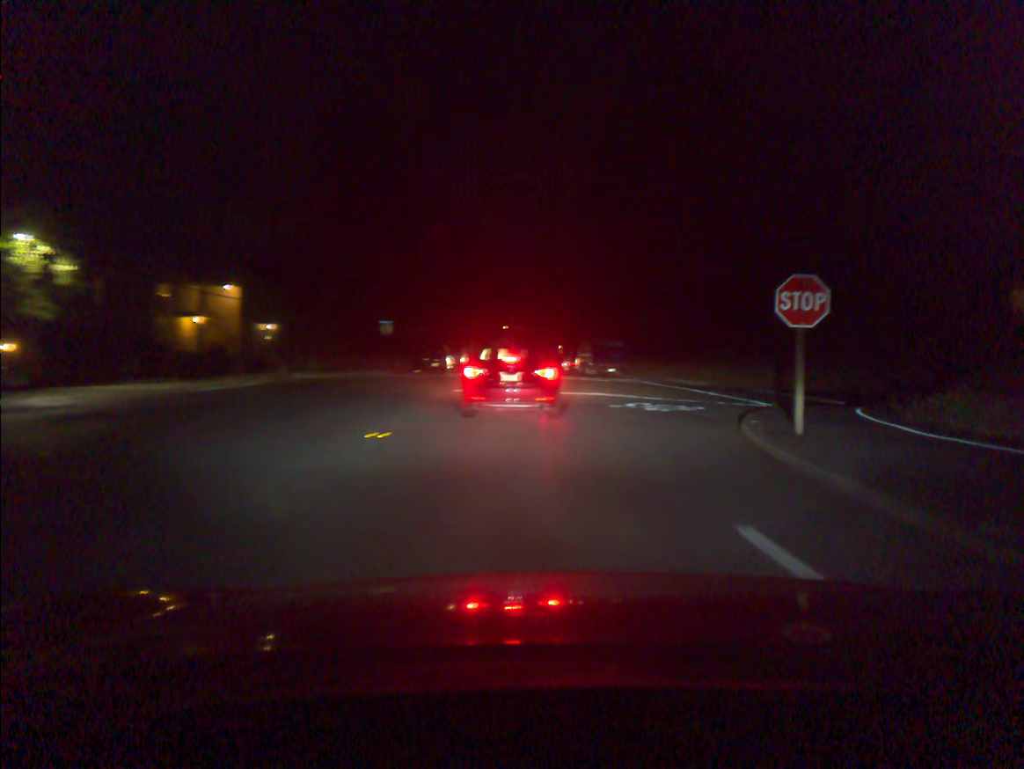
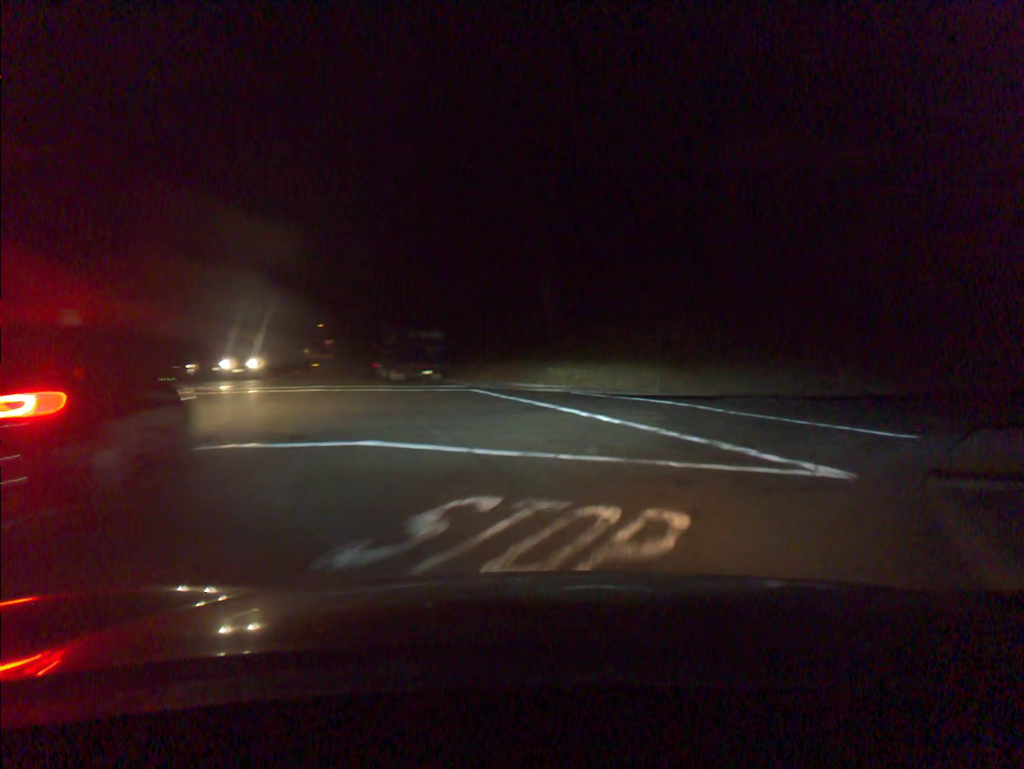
(+1.6, +15.2) m; +13°
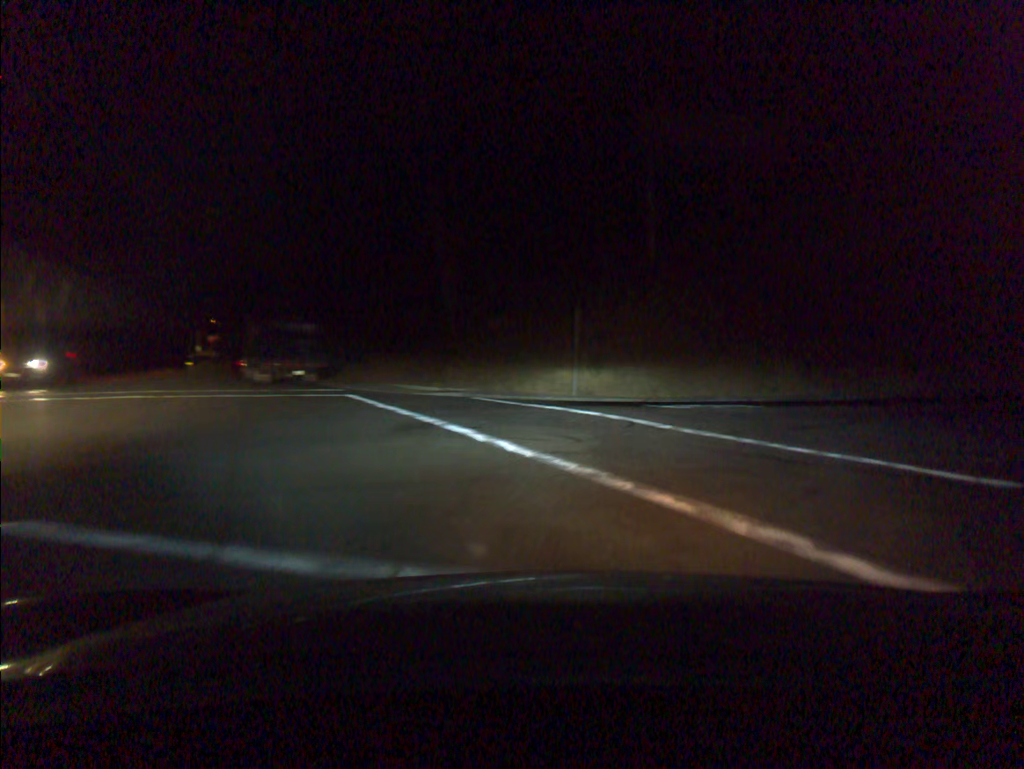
(+0.3, +5.2) m; +7°
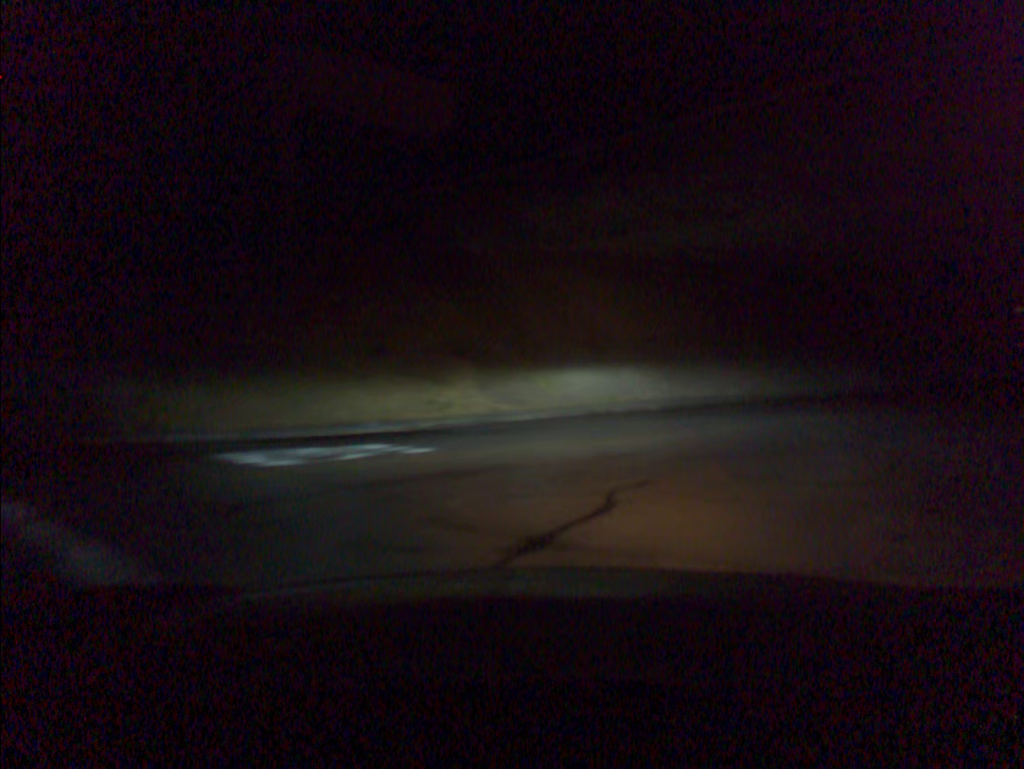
(+1.9, +8.4) m; +26°
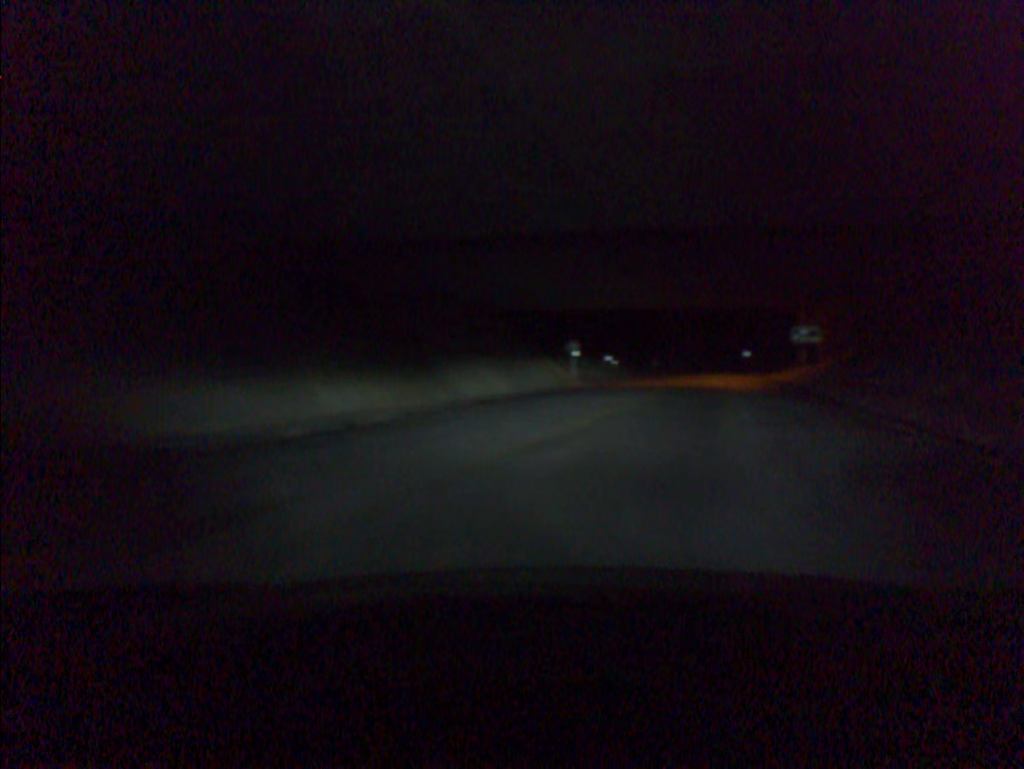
(+3.9, +11.9) m; +31°
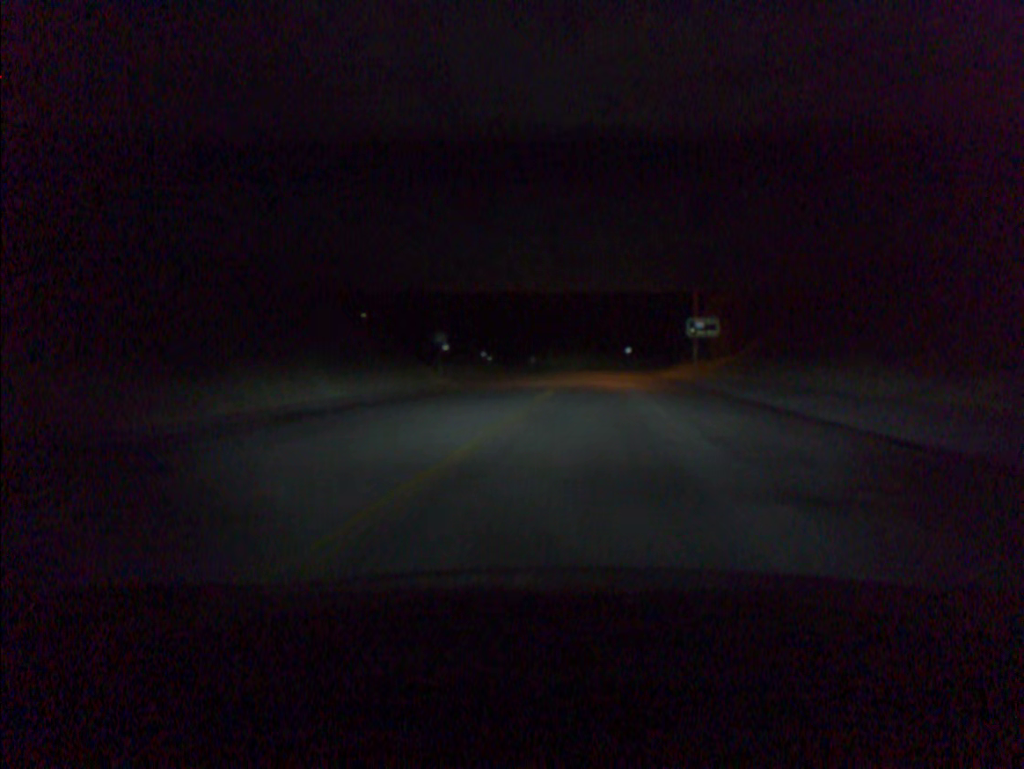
(+0.7, +9.0) m; +7°
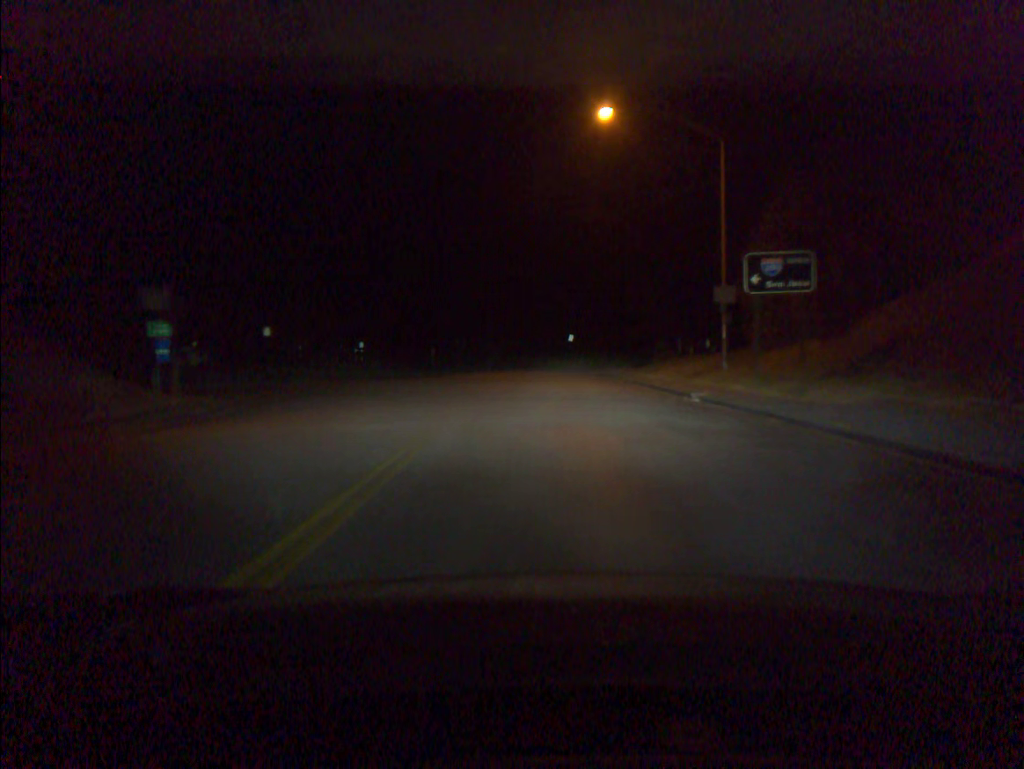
(+1.6, +29.0) m; +5°
